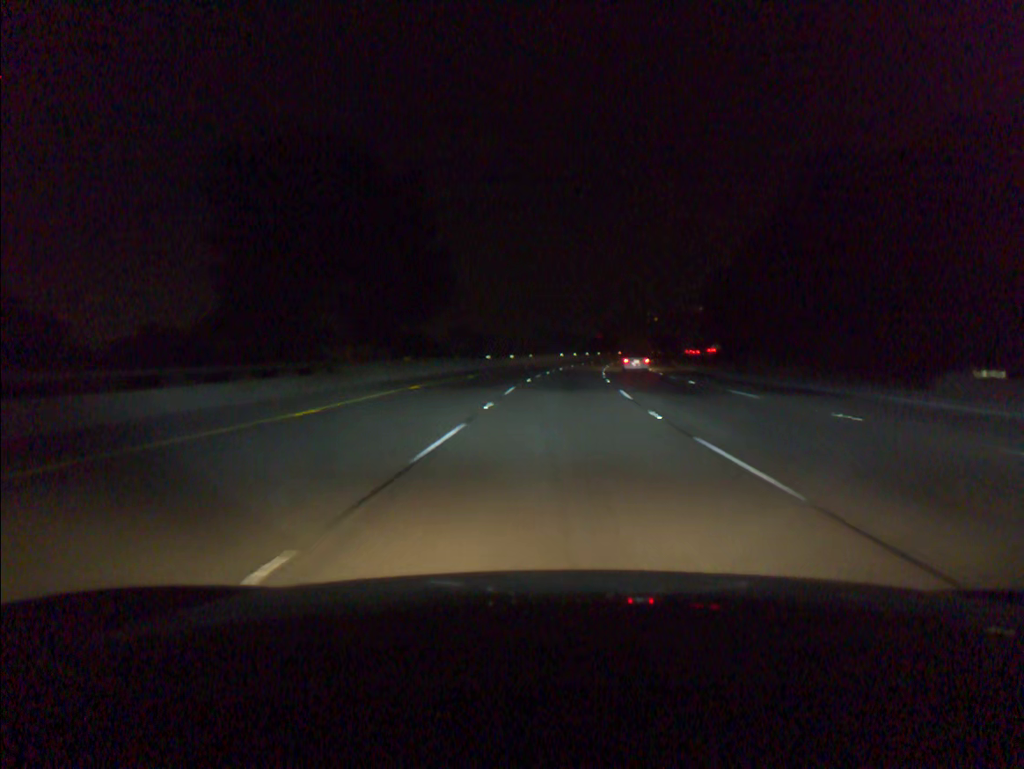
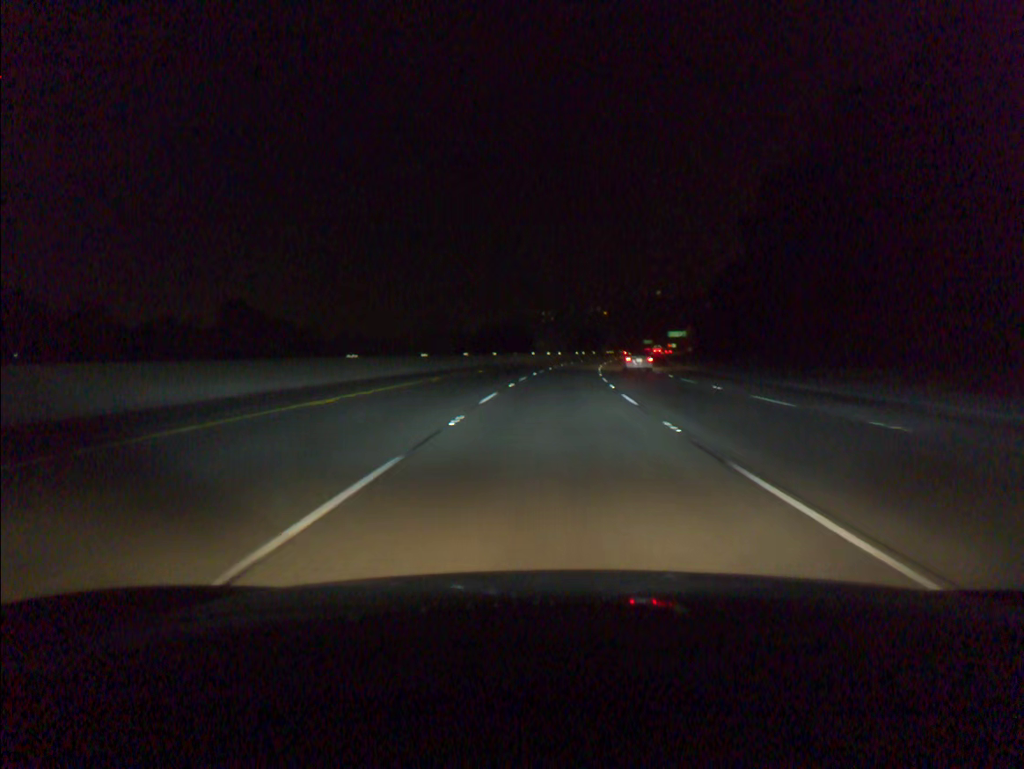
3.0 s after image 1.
(+6.8, +96.2) m; +8°
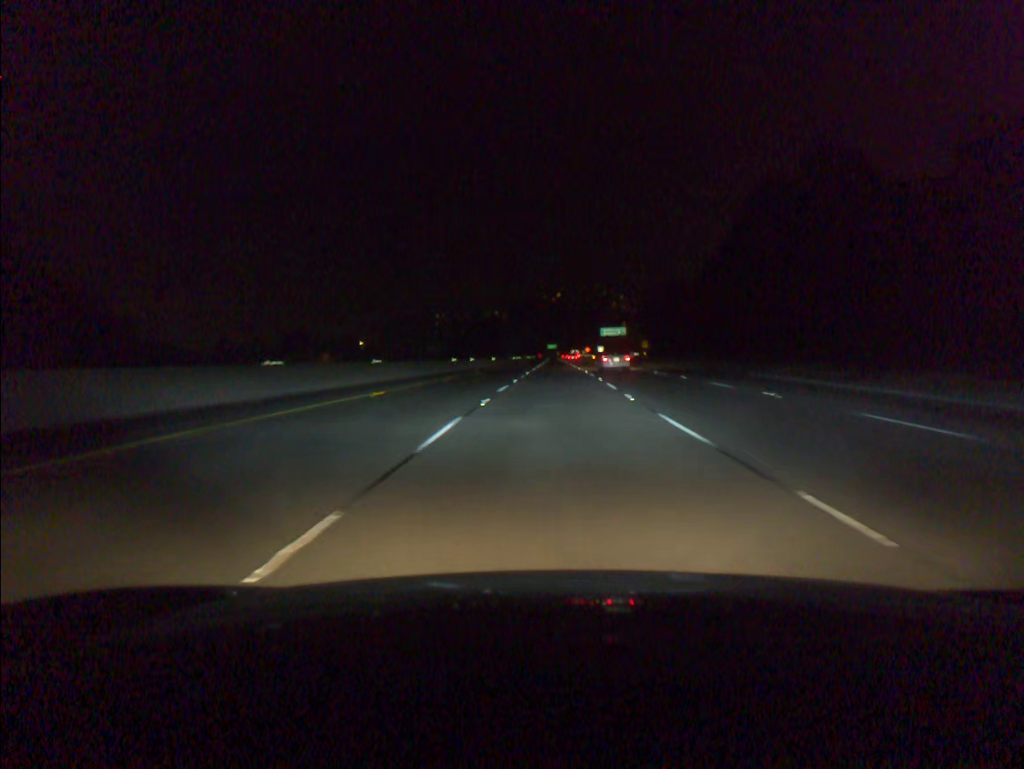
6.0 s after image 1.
(+6.1, +96.3) m; +7°
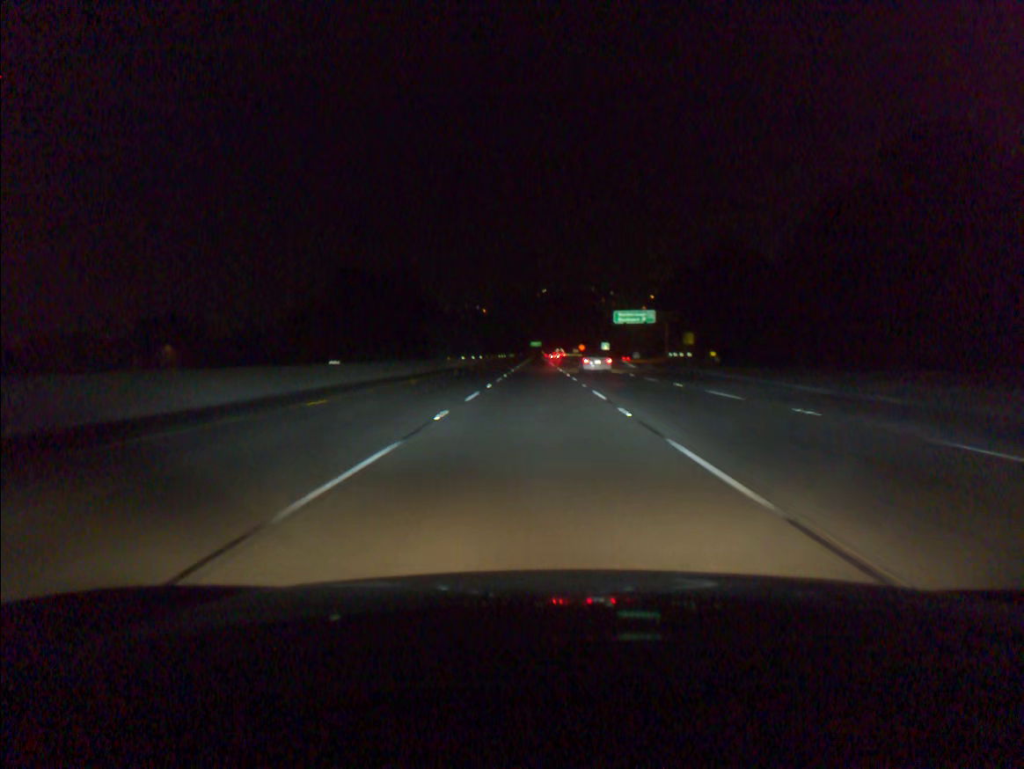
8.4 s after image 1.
(+1.7, +77.1) m; +1°
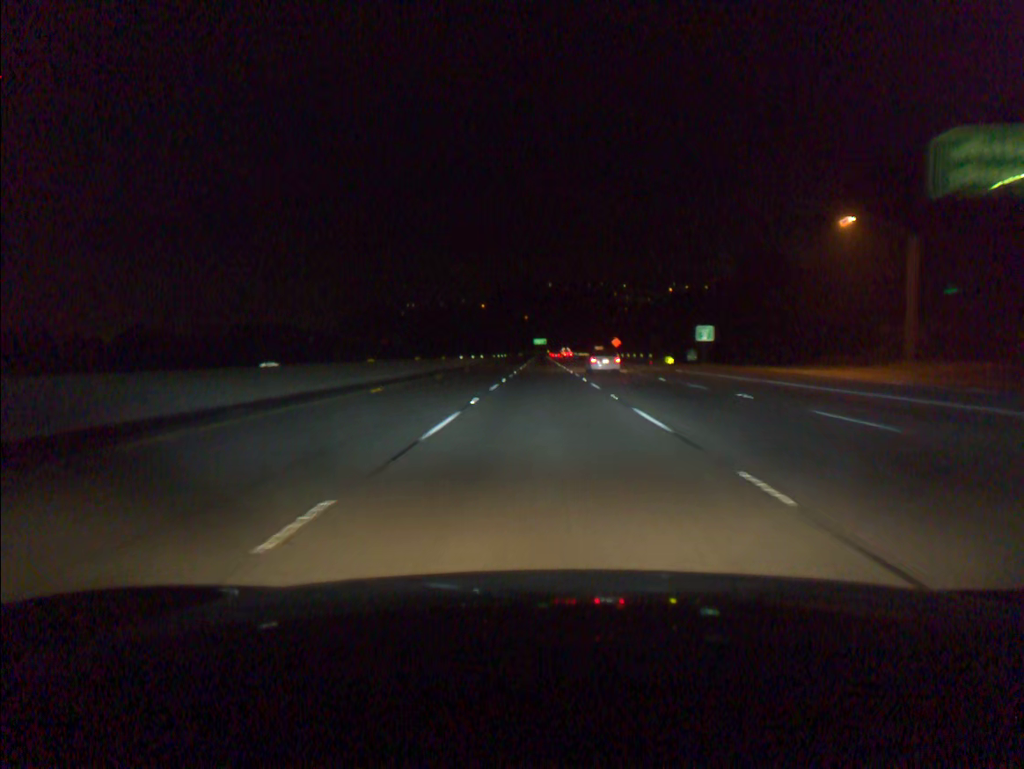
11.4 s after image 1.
(-0.7, +96.4) m; 0°
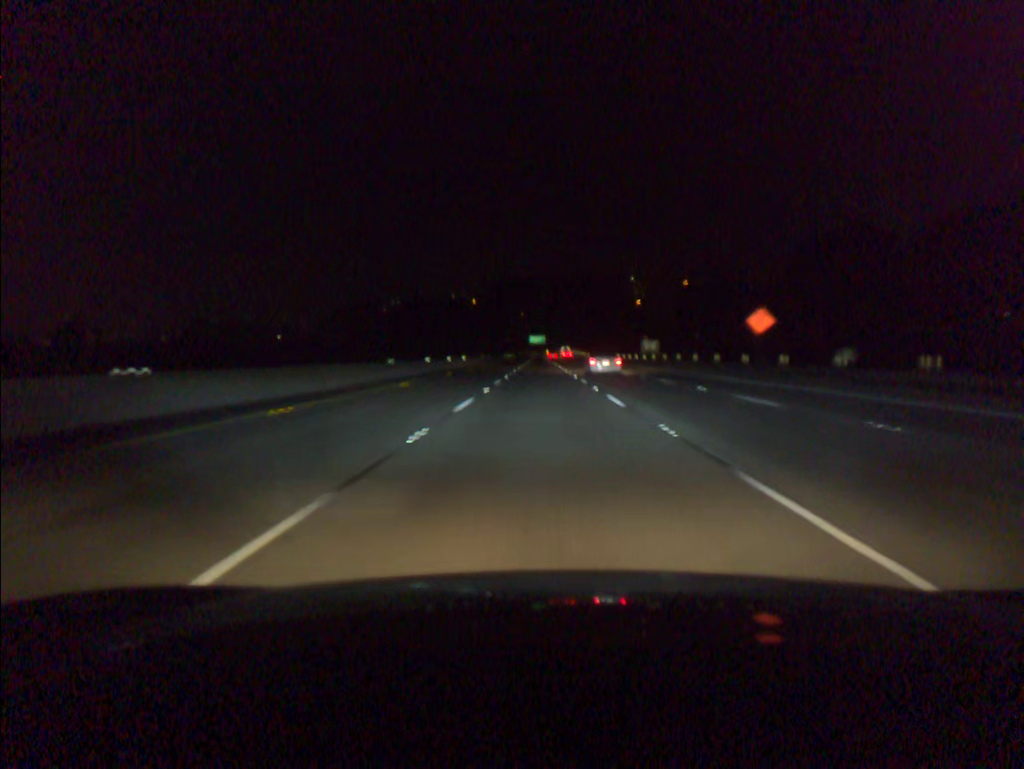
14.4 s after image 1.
(0.0, +96.5) m; 0°
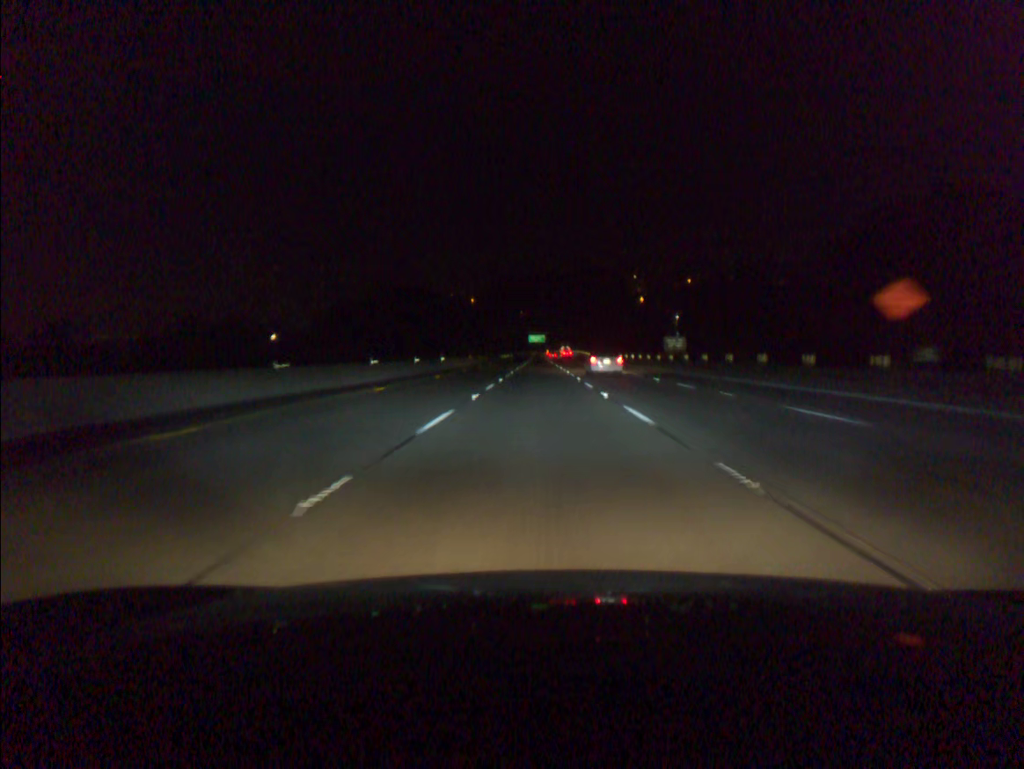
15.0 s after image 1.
(0.0, +19.3) m; 0°
